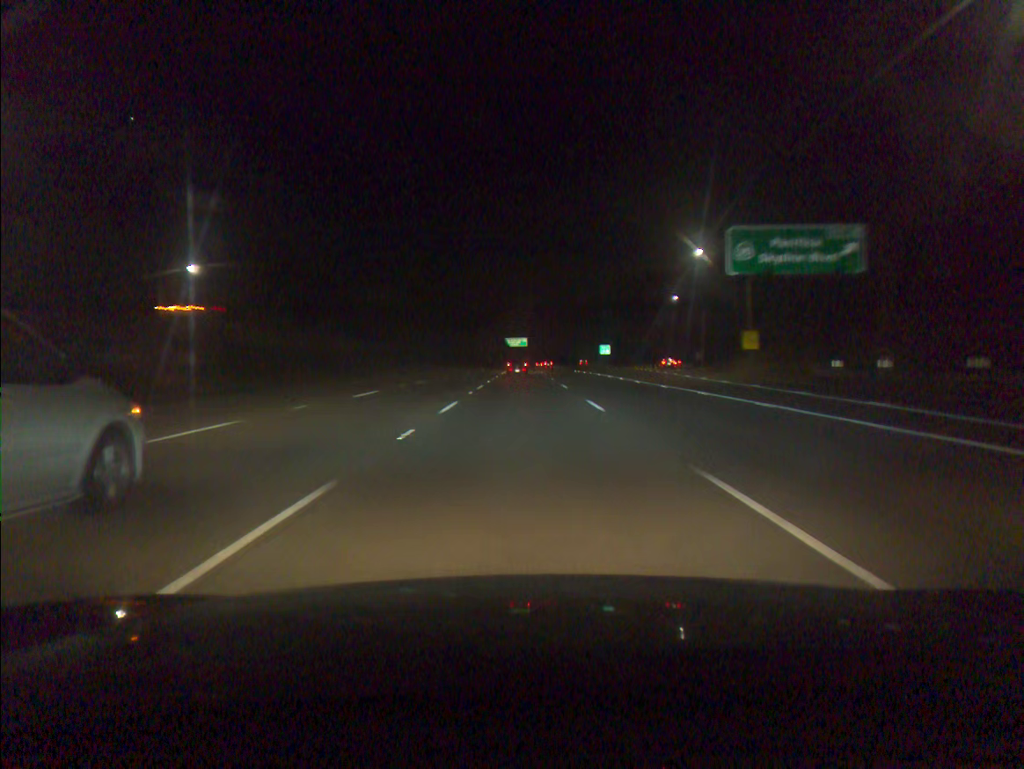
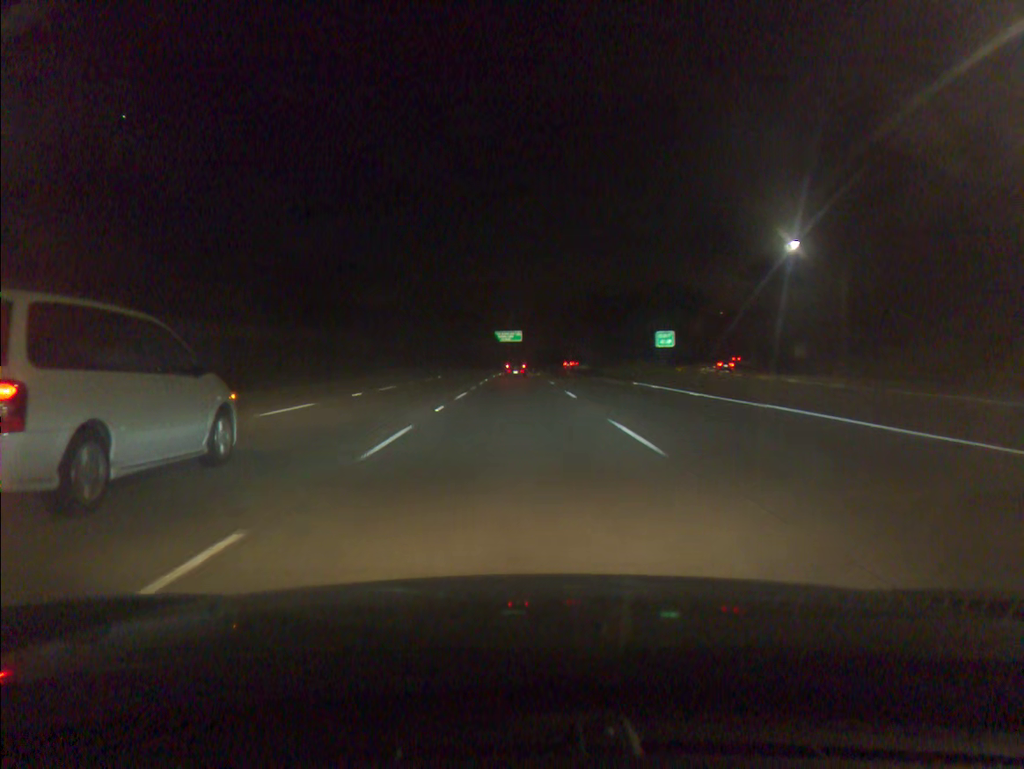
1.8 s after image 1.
(+0.2, +51.9) m; 0°
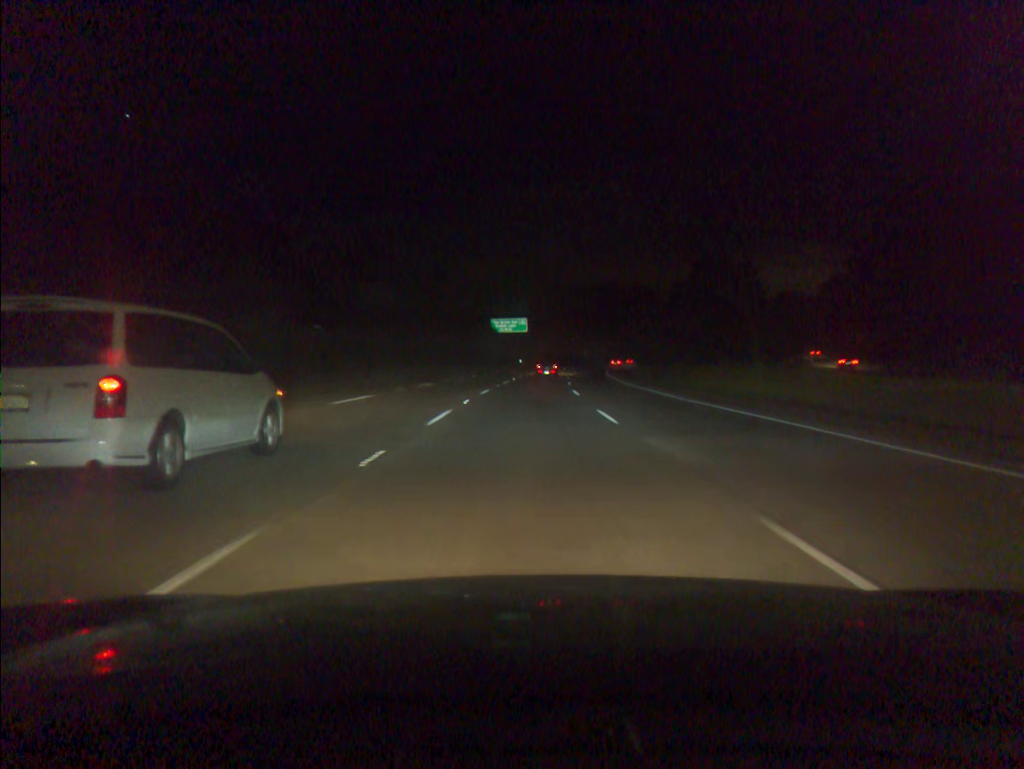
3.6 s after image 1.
(-0.2, +52.6) m; 0°
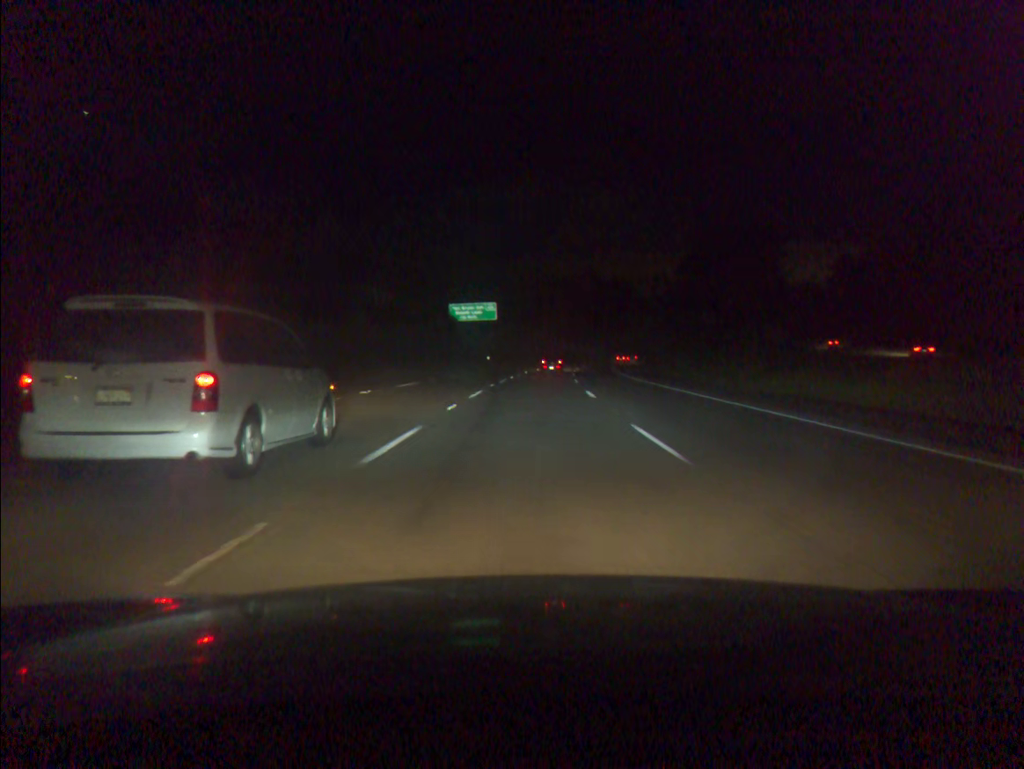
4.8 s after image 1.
(+0.5, +35.4) m; +2°
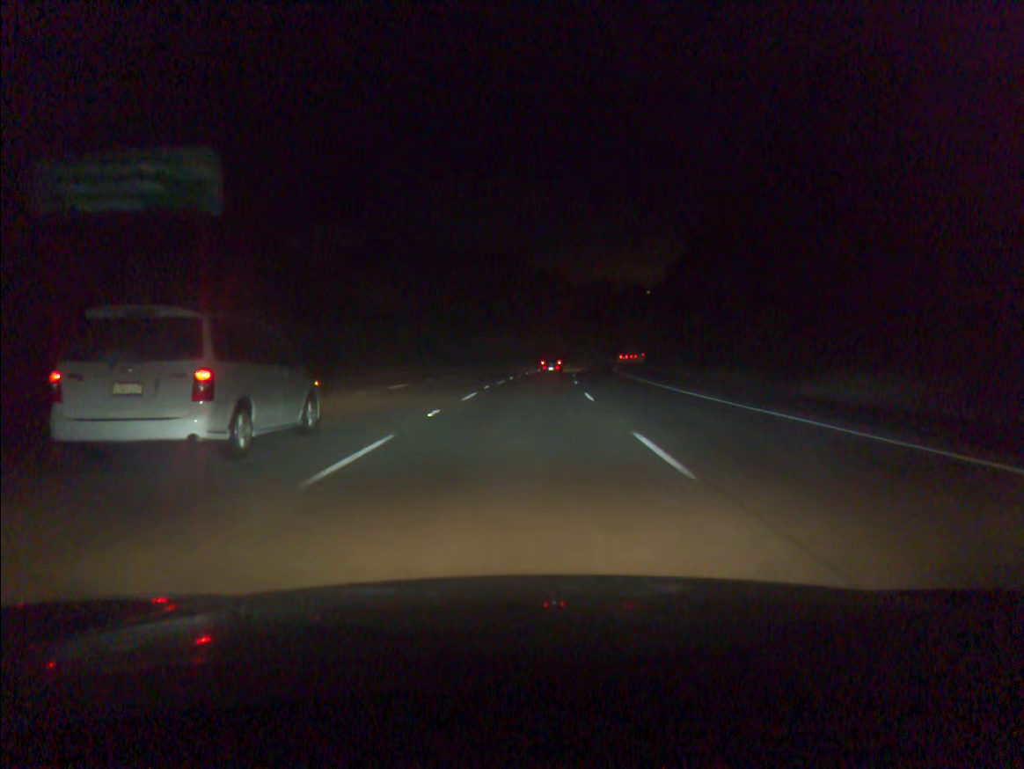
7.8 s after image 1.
(+5.1, +88.8) m; +6°
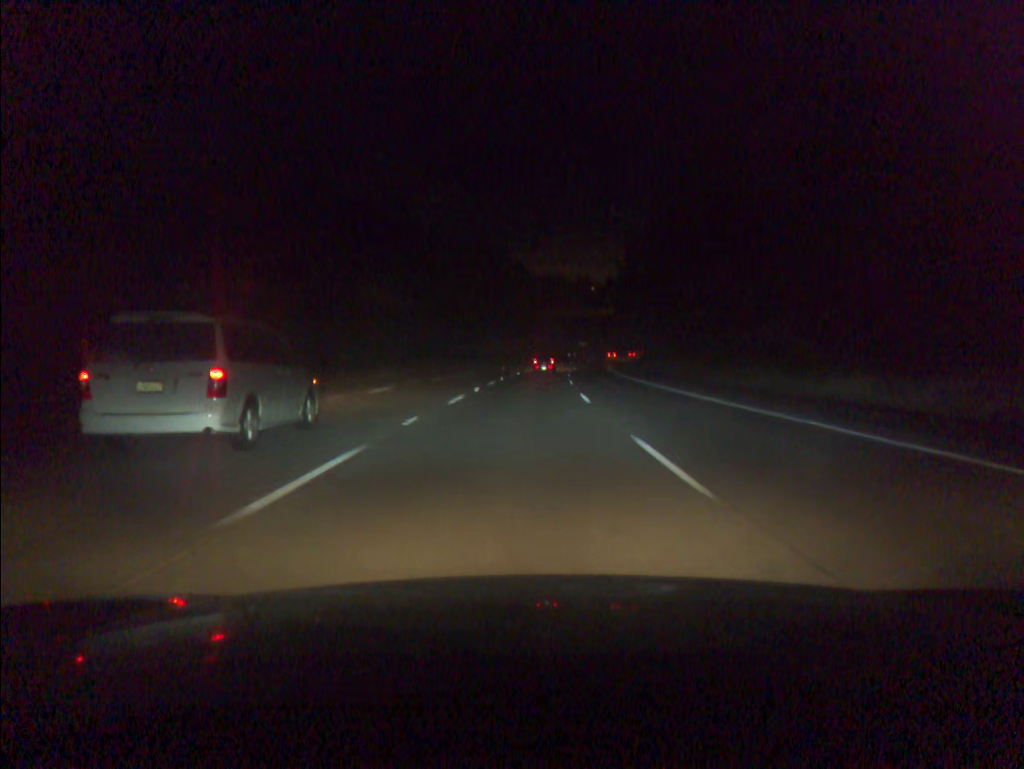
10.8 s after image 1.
(+5.5, +88.9) m; +7°
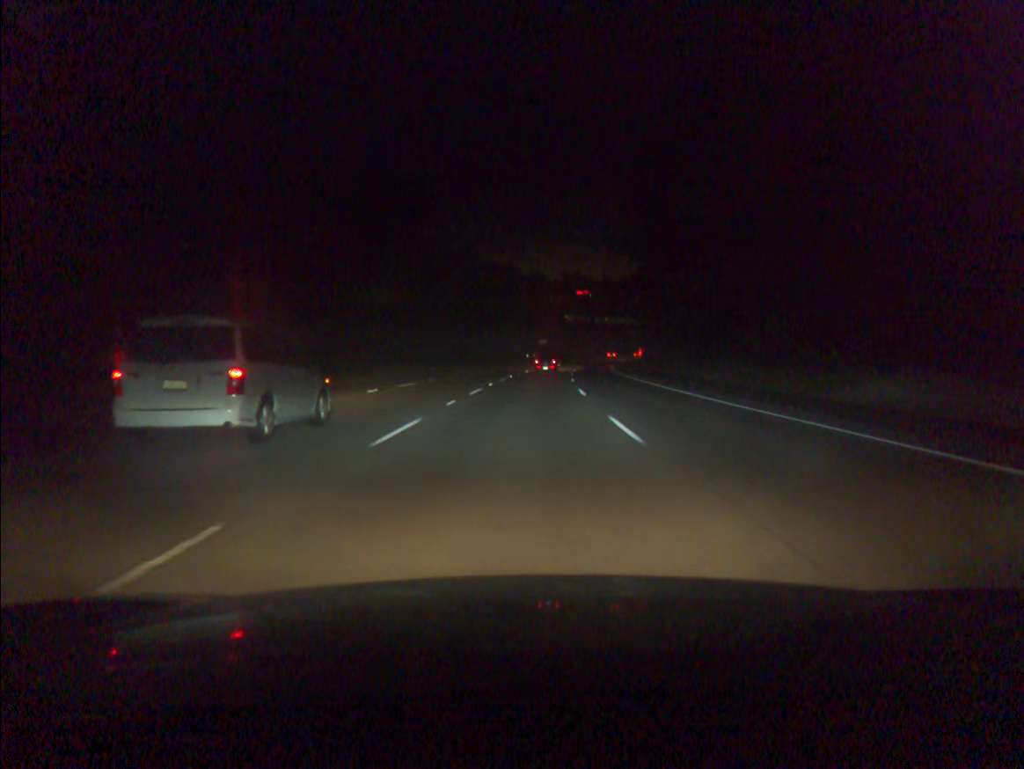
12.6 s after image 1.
(+1.6, +53.4) m; +4°
